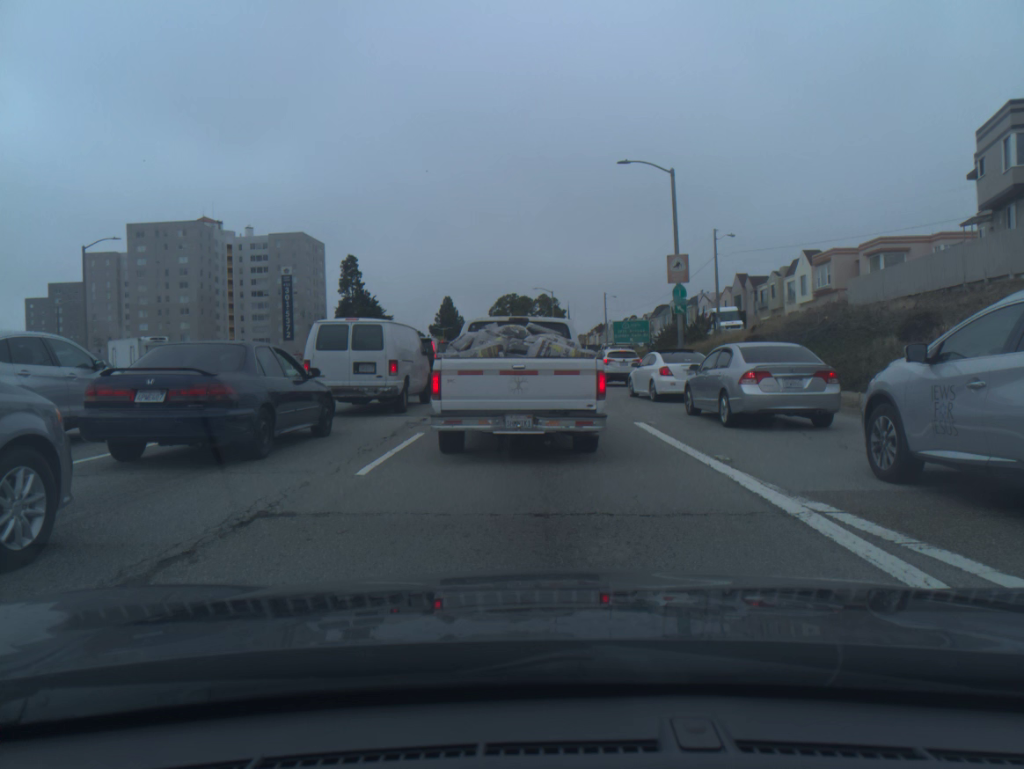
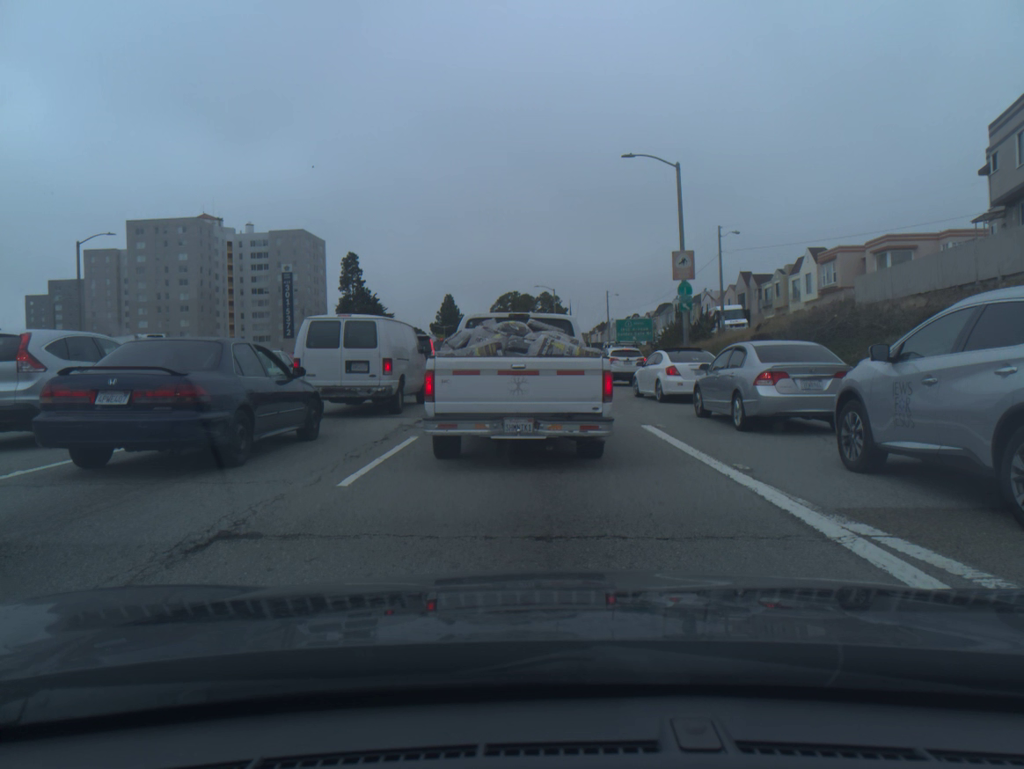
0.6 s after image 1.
(0.0, +0.8) m; 0°
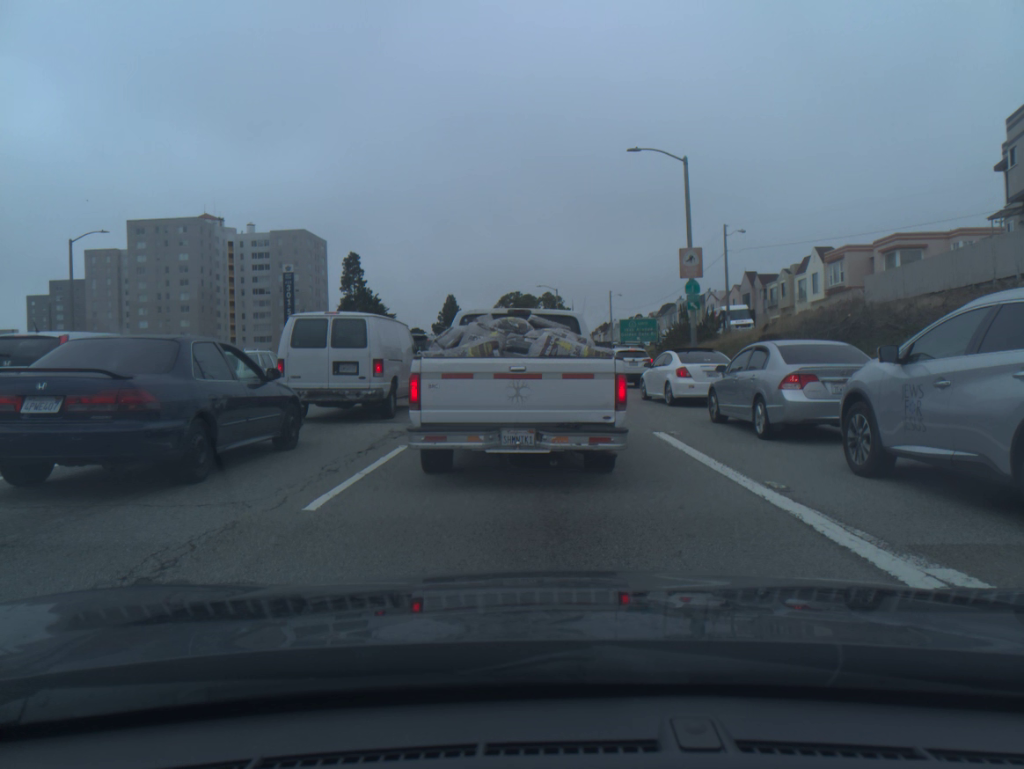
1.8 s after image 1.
(0.0, +1.2) m; 0°
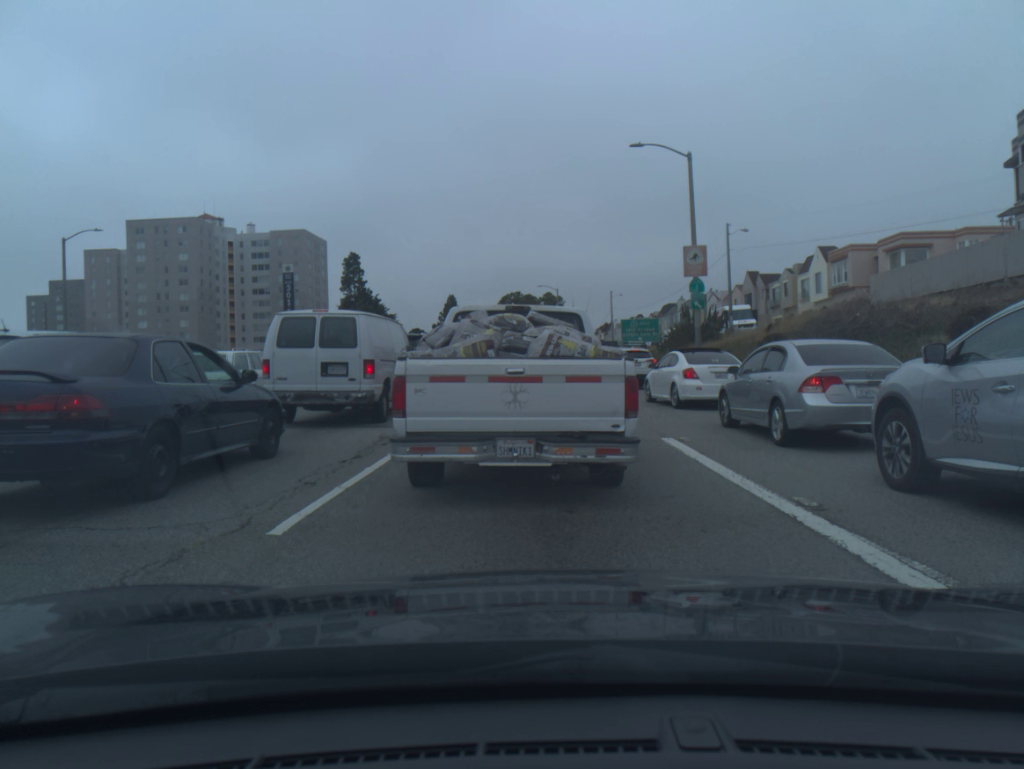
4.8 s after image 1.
(0.0, +0.8) m; 0°
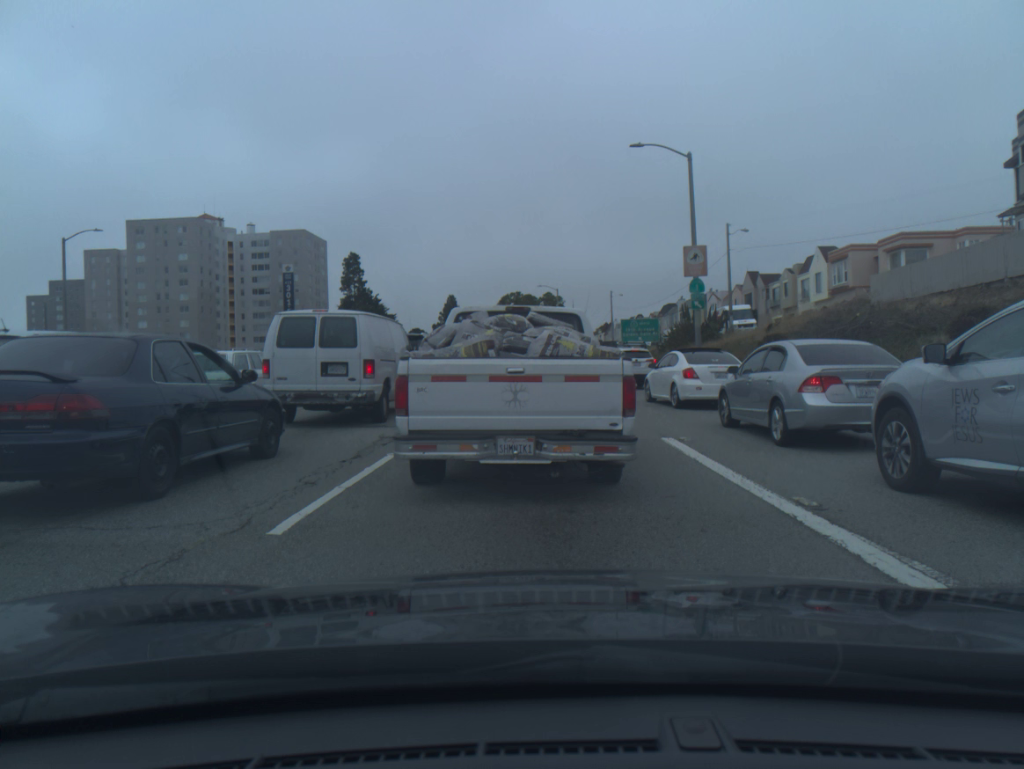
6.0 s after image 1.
(0.0, 0.0) m; 0°
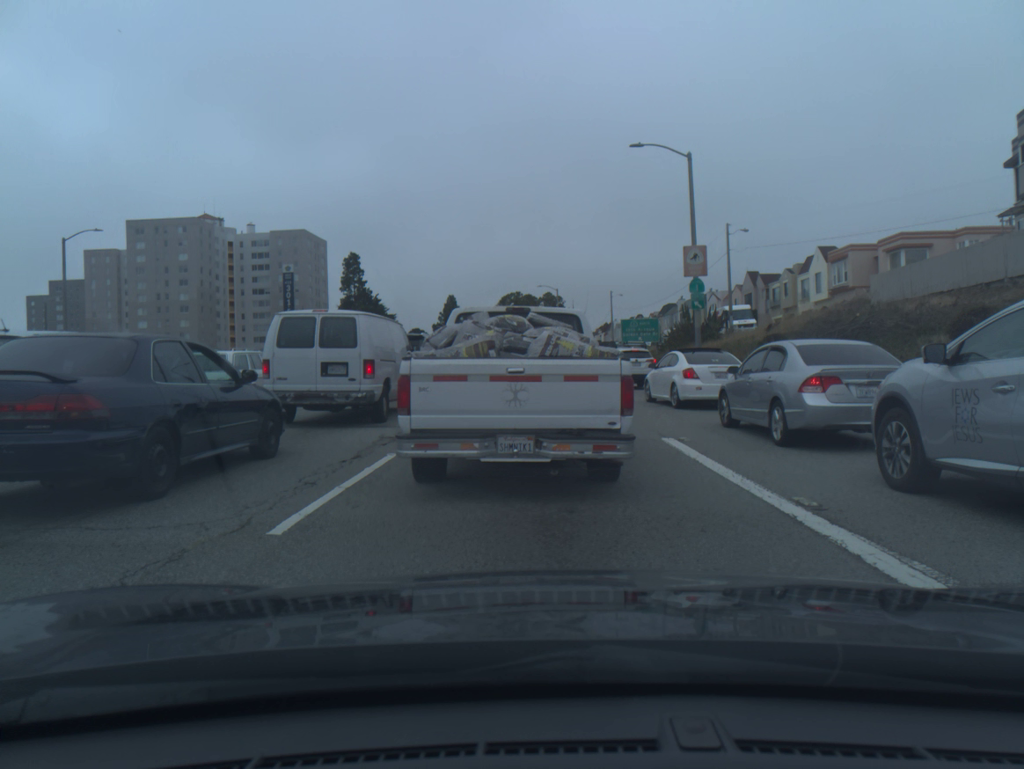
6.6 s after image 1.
(0.0, 0.0) m; 0°
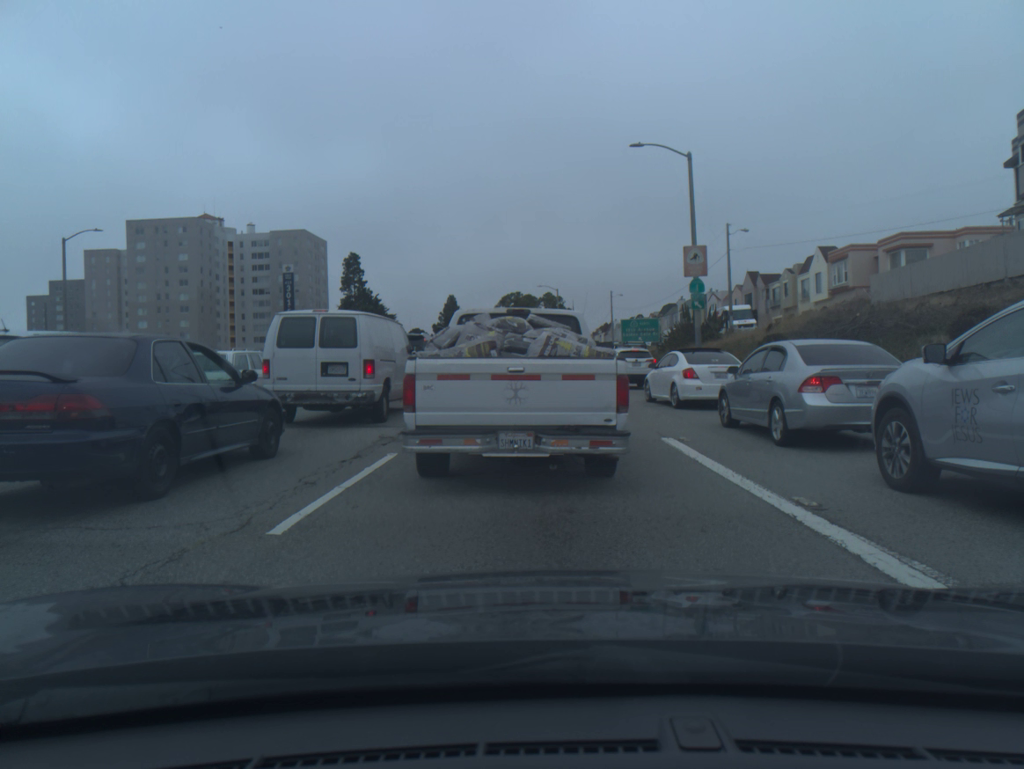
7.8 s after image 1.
(0.0, 0.0) m; 0°
